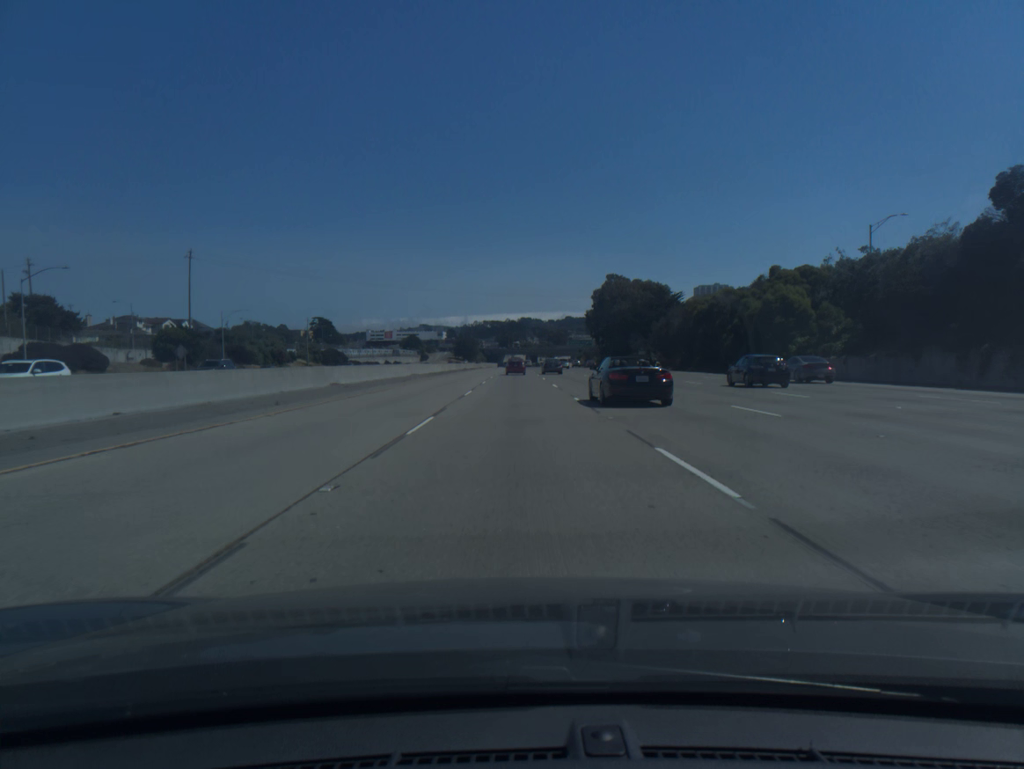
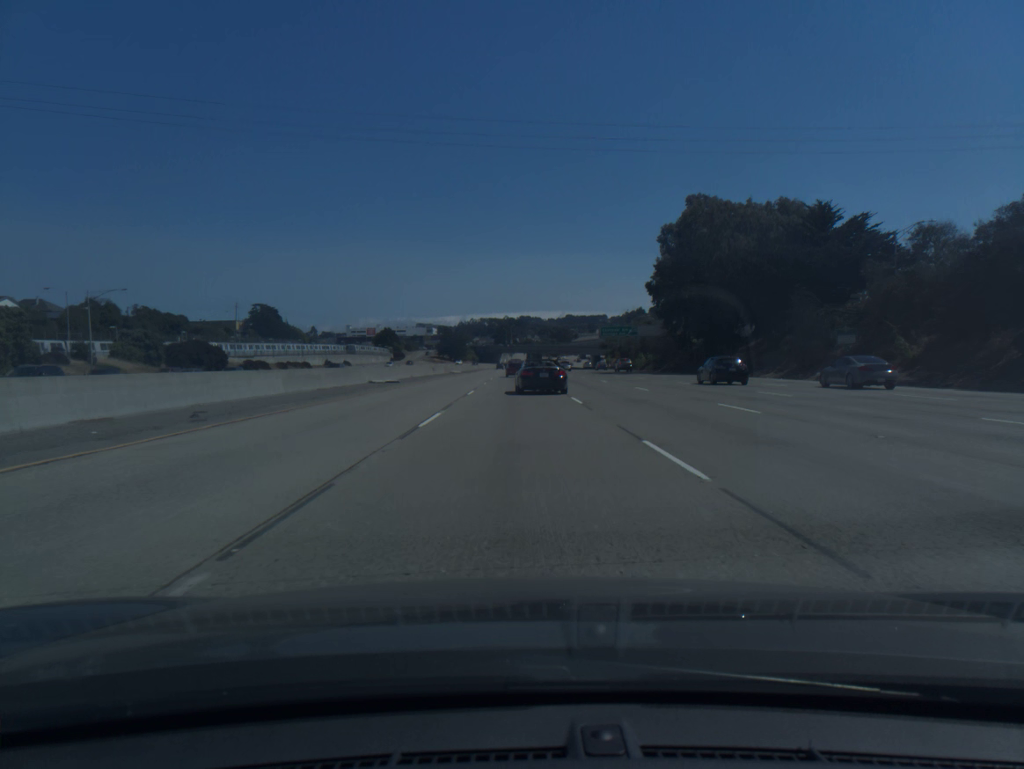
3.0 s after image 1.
(-0.6, +86.3) m; 0°
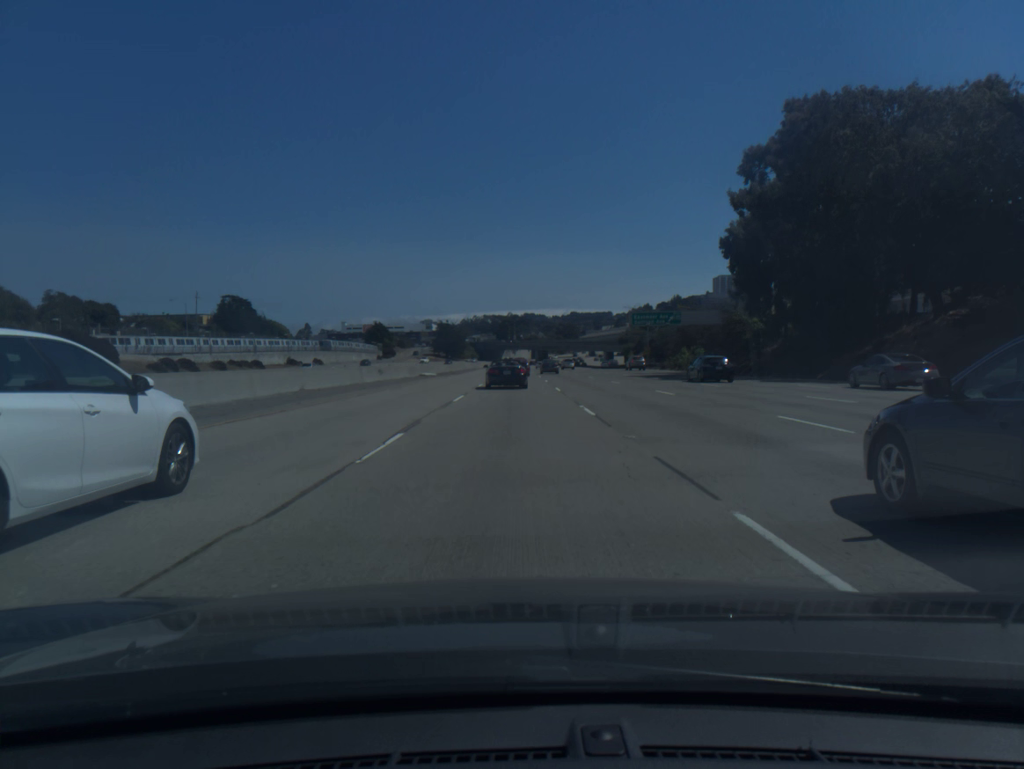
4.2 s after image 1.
(0.0, +34.7) m; 0°
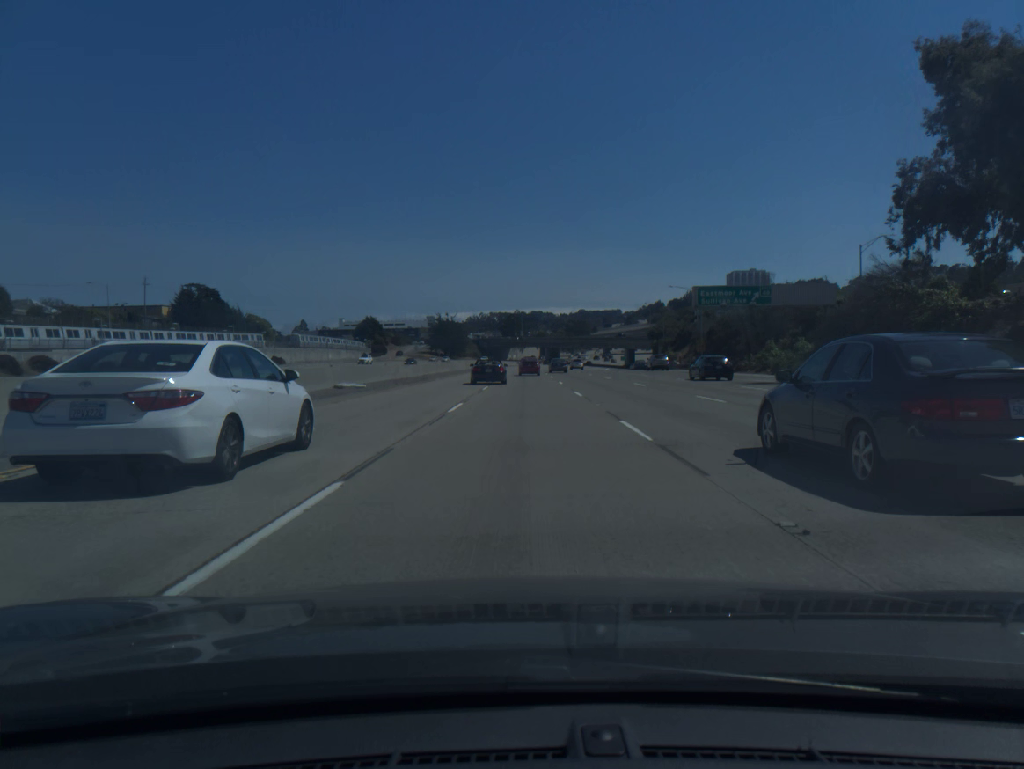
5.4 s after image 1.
(-0.2, +34.7) m; -1°
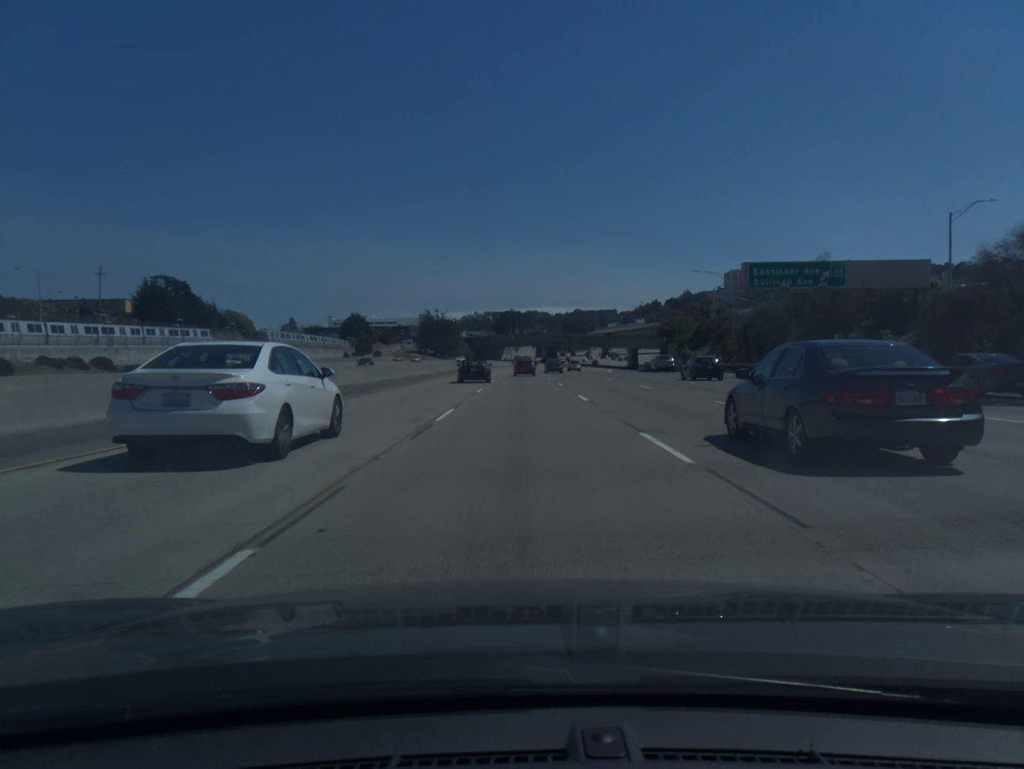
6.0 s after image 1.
(0.0, +17.3) m; 0°
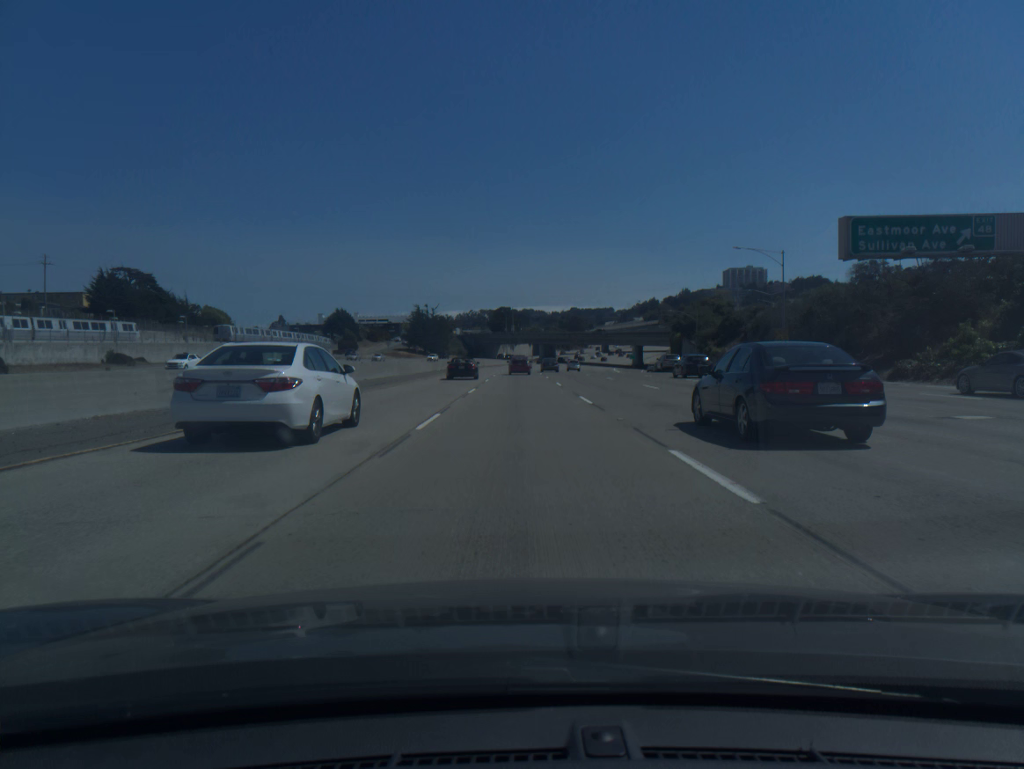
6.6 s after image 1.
(+0.1, +17.2) m; 0°
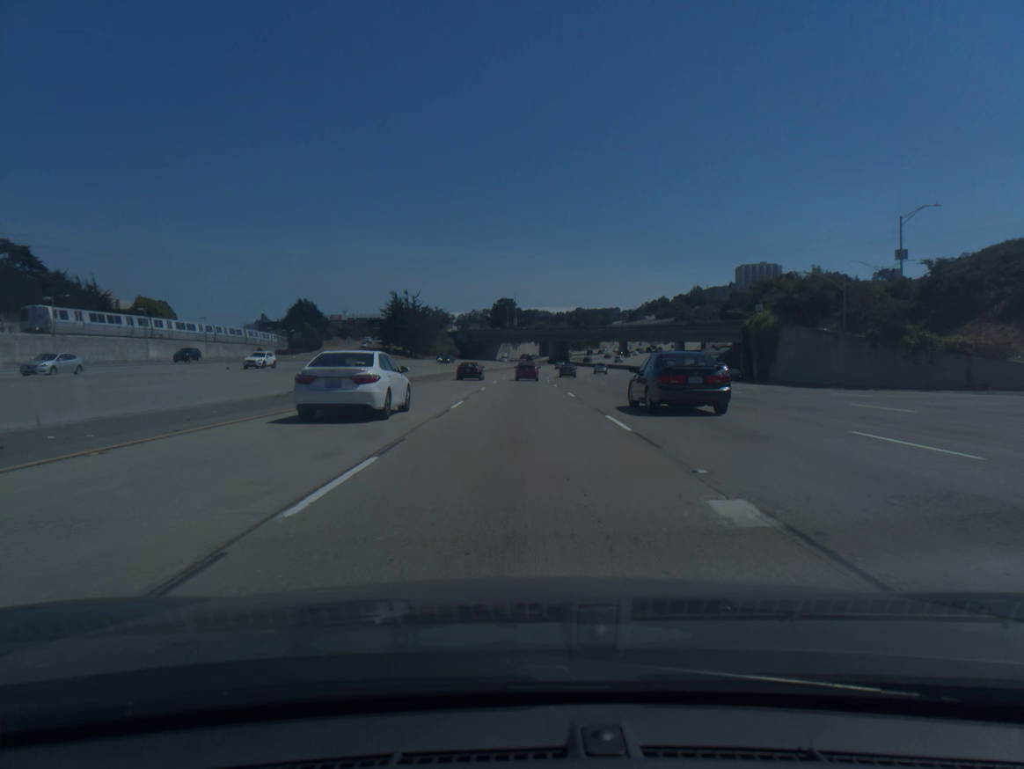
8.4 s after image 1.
(0.0, +51.2) m; 0°
